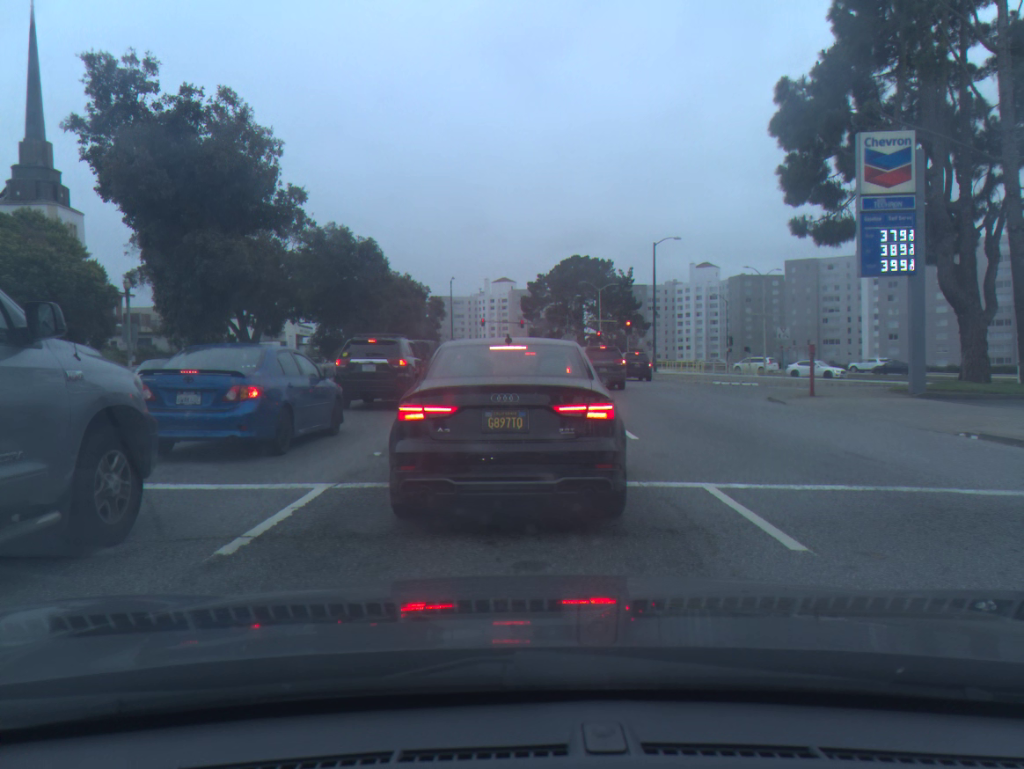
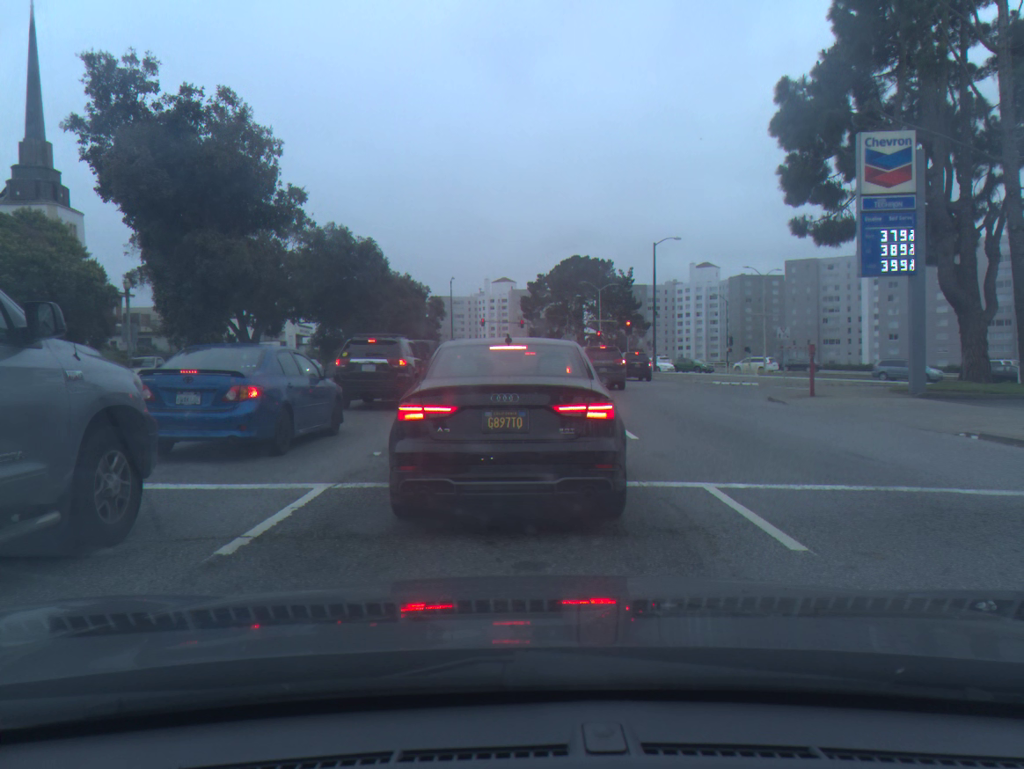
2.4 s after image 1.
(0.0, 0.0) m; 0°
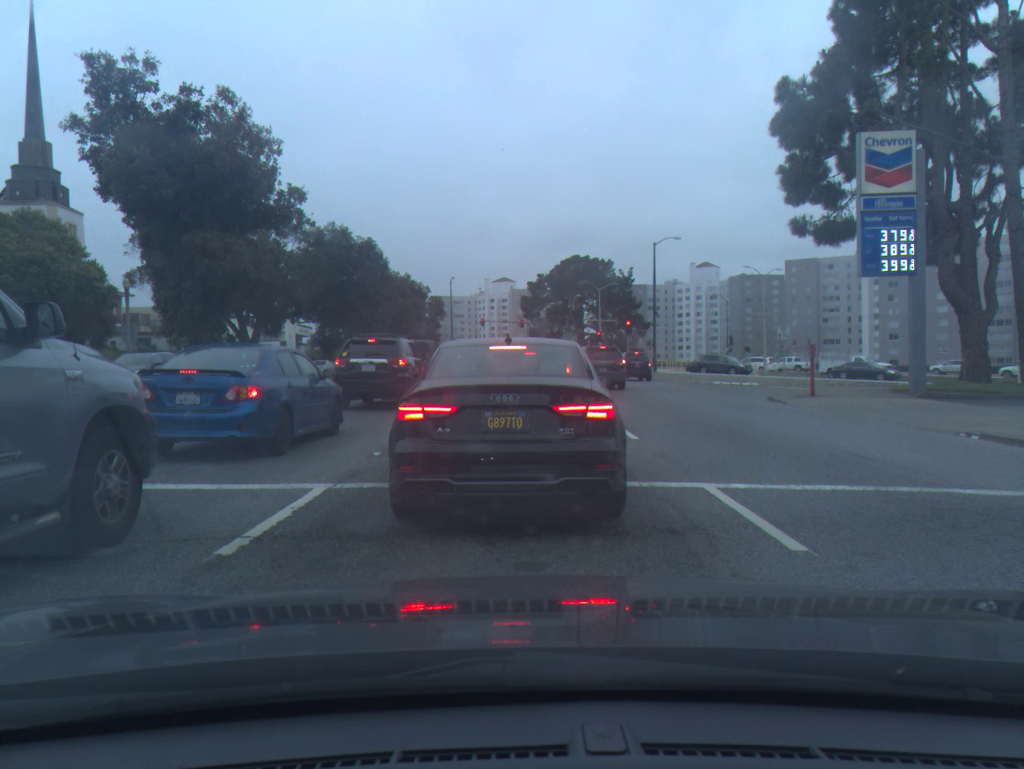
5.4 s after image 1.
(0.0, 0.0) m; 0°
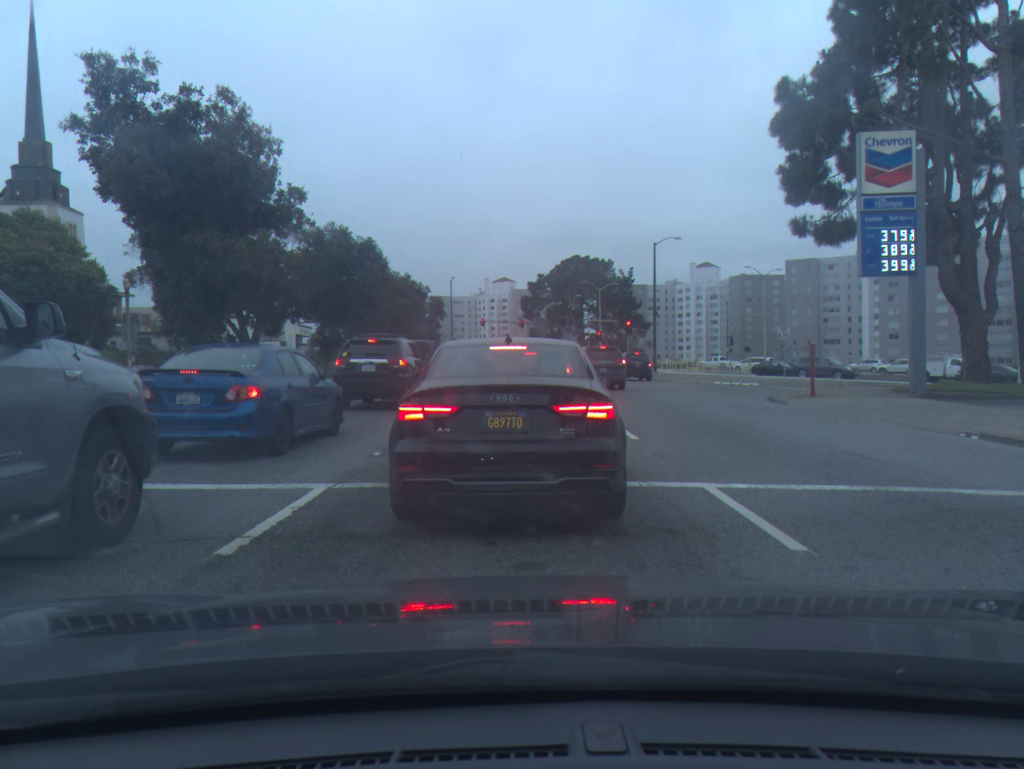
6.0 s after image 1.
(0.0, 0.0) m; 0°
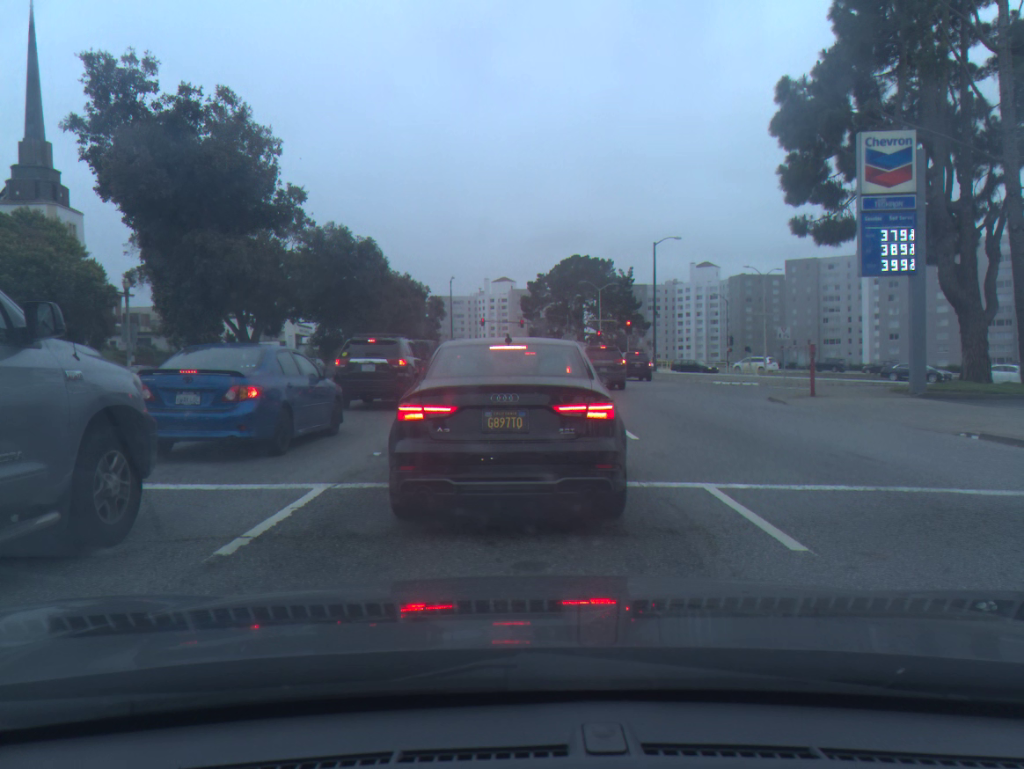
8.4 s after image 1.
(0.0, 0.0) m; 0°
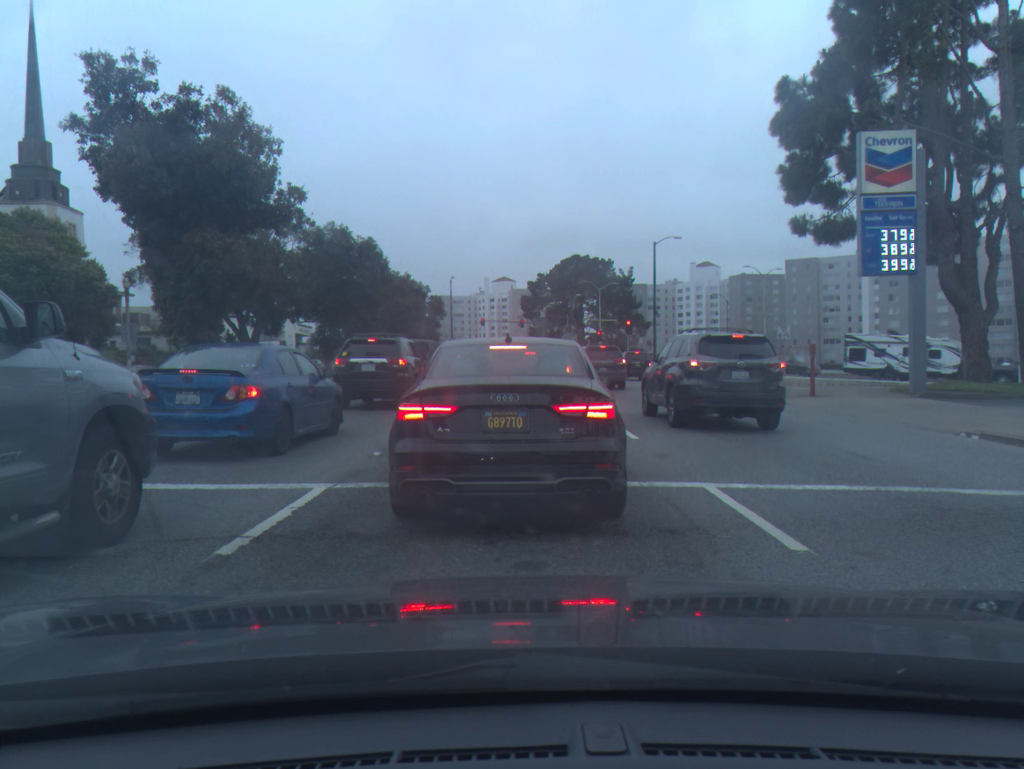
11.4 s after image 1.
(0.0, 0.0) m; 0°
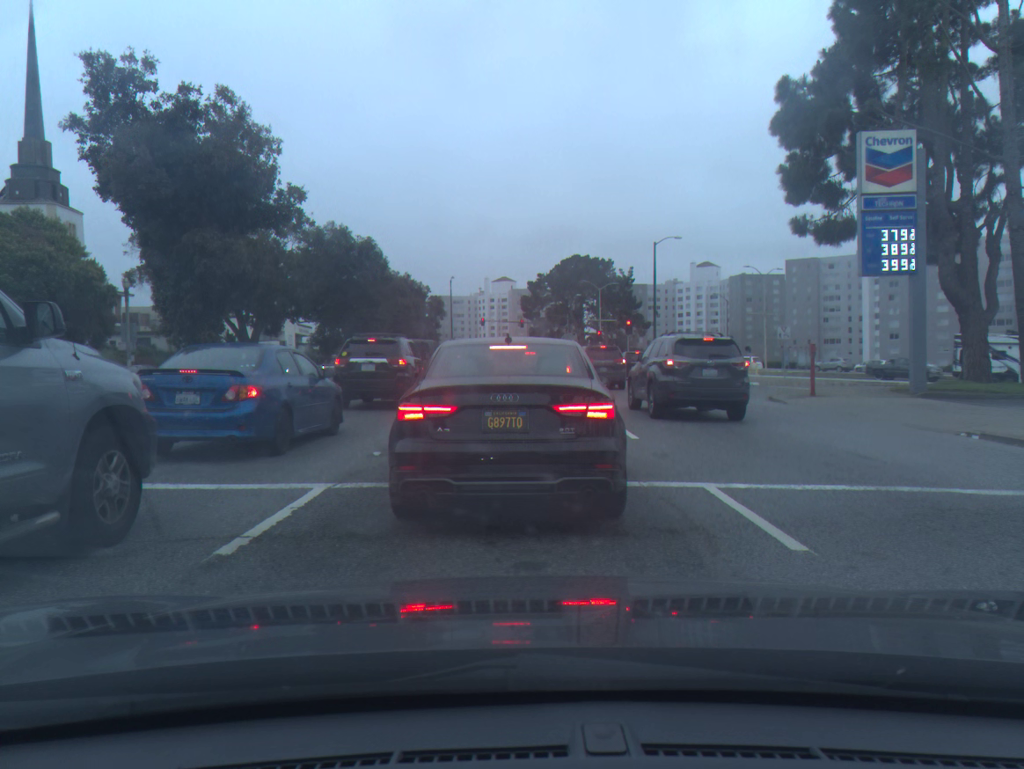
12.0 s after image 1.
(0.0, 0.0) m; 0°
